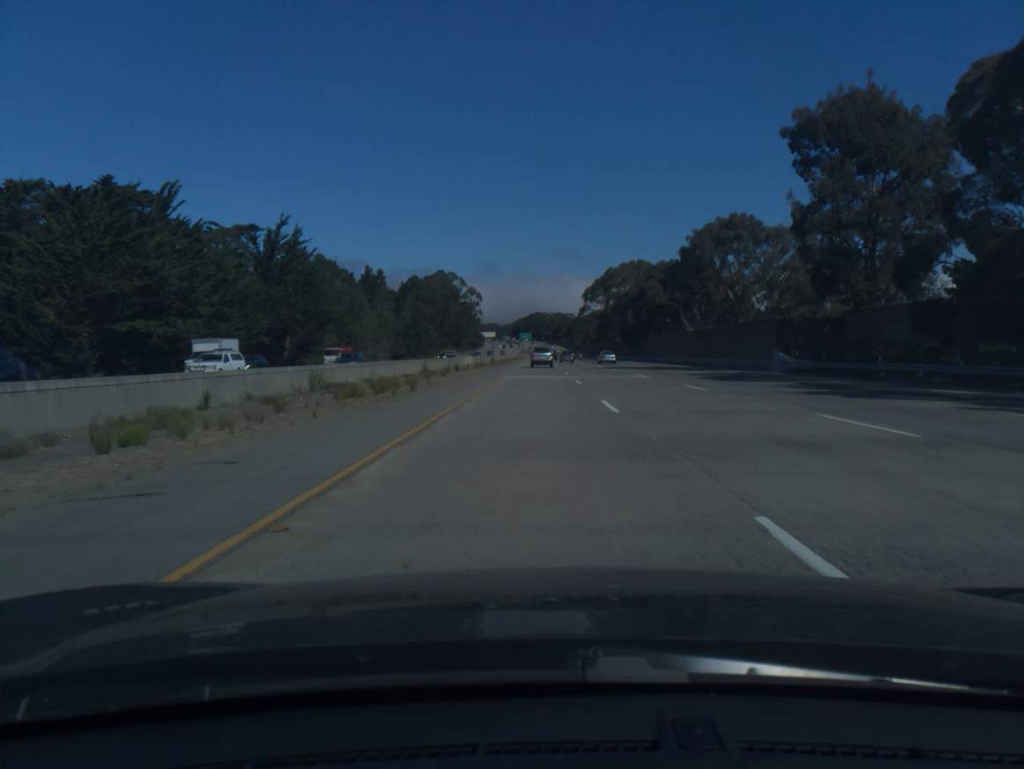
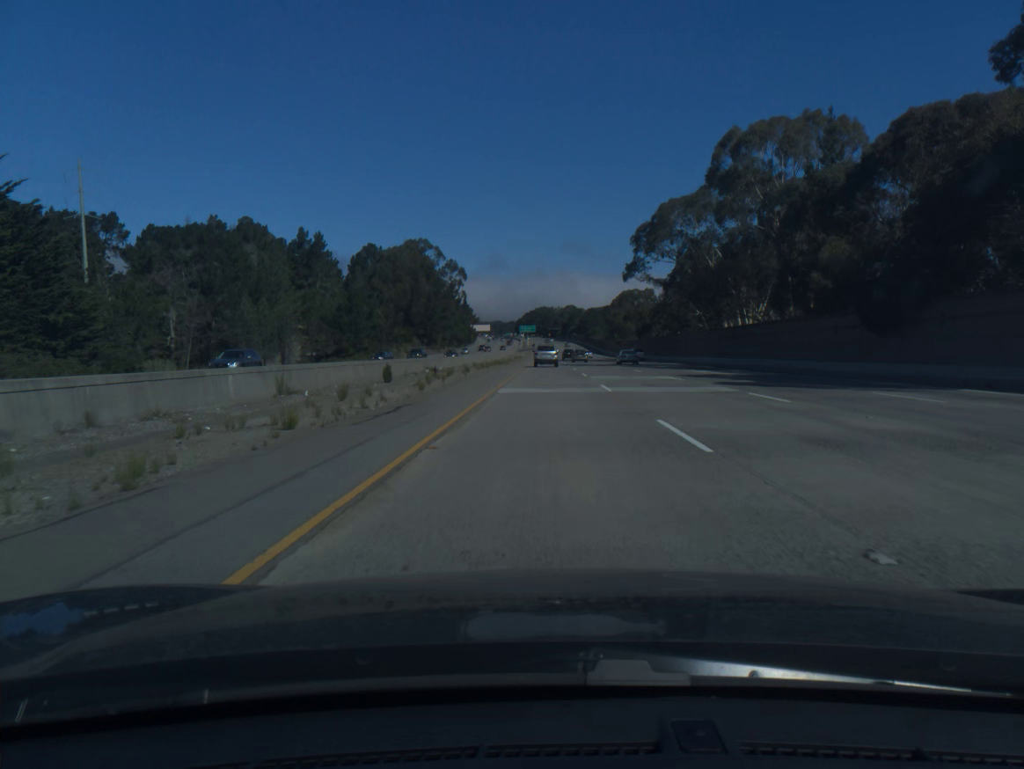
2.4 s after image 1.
(-0.5, +94.4) m; 0°
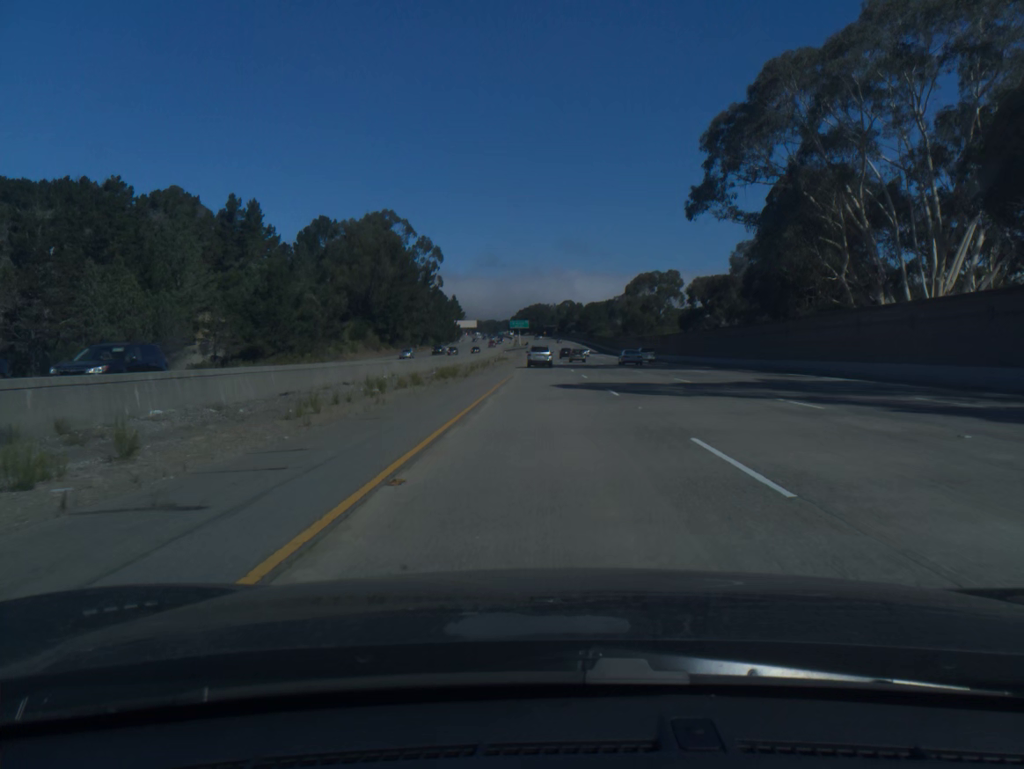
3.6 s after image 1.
(+0.2, +46.4) m; 0°
